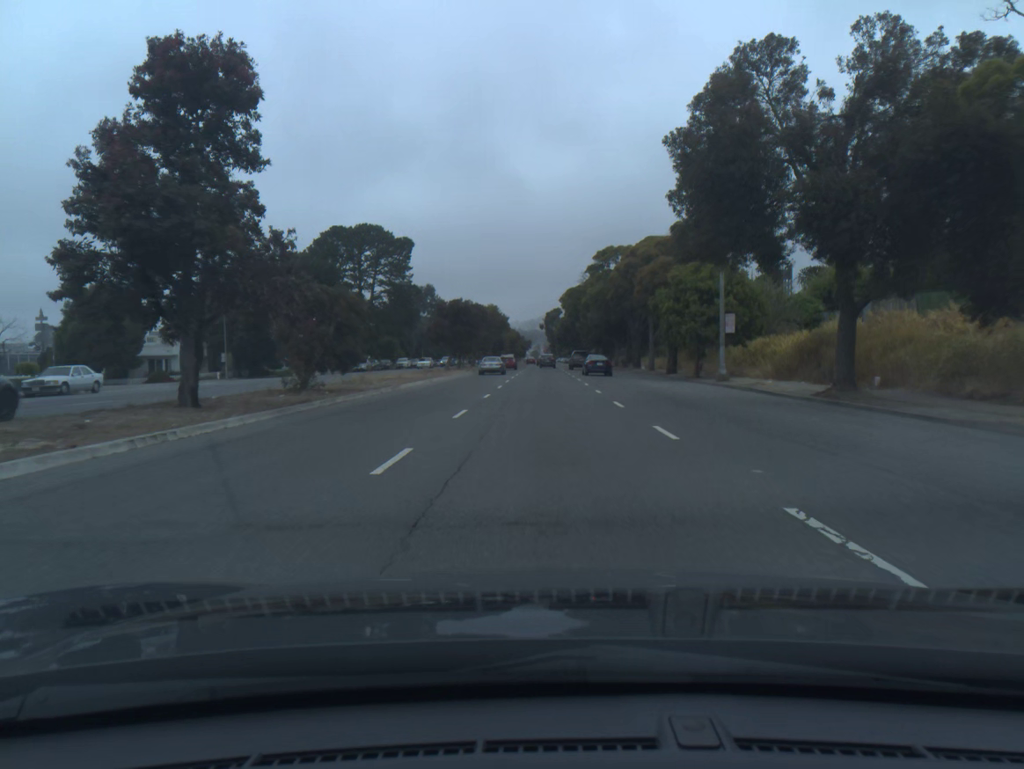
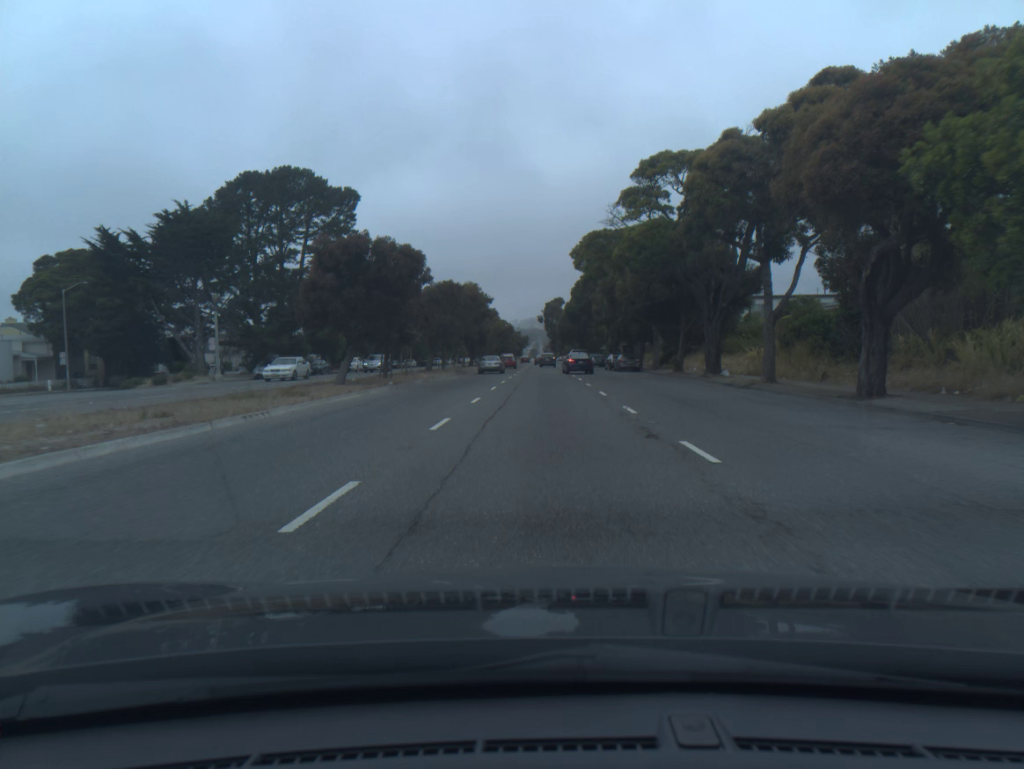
(0.0, +32.3) m; 0°
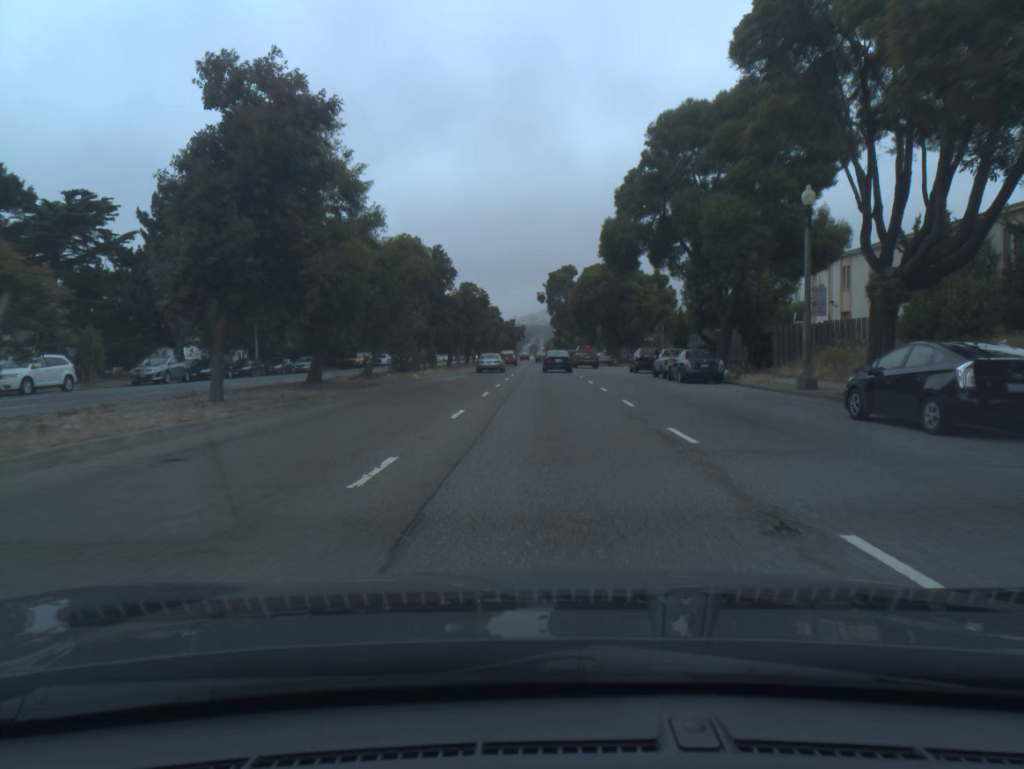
(-0.3, +57.5) m; 0°
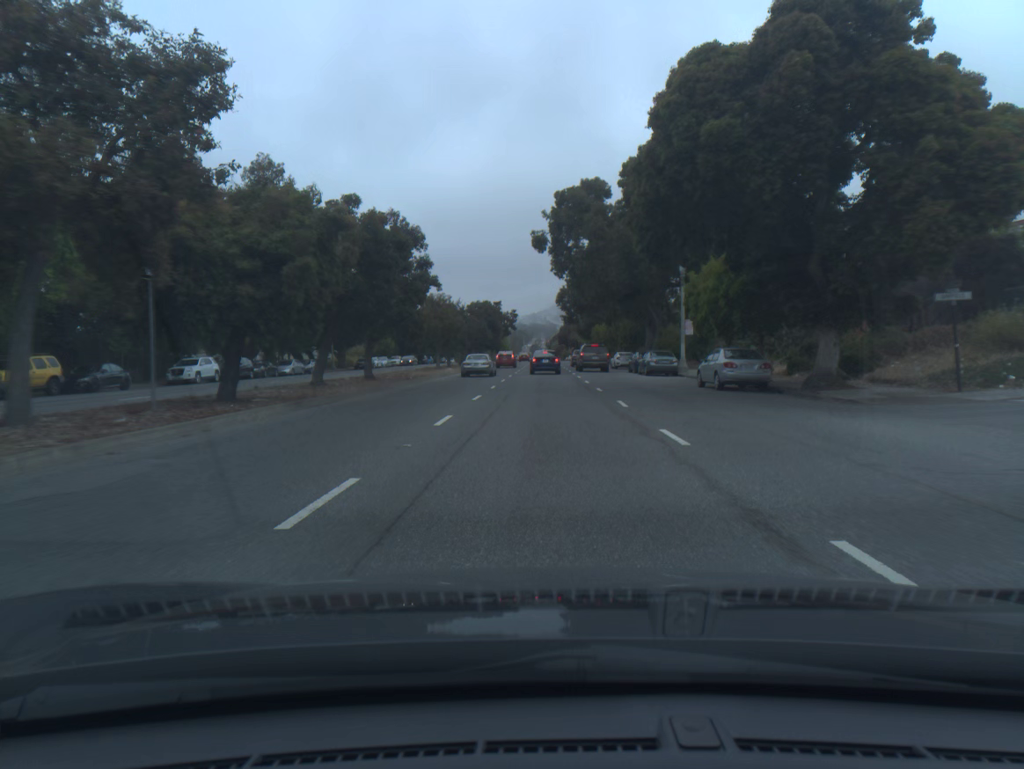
(+0.3, +59.0) m; 0°
